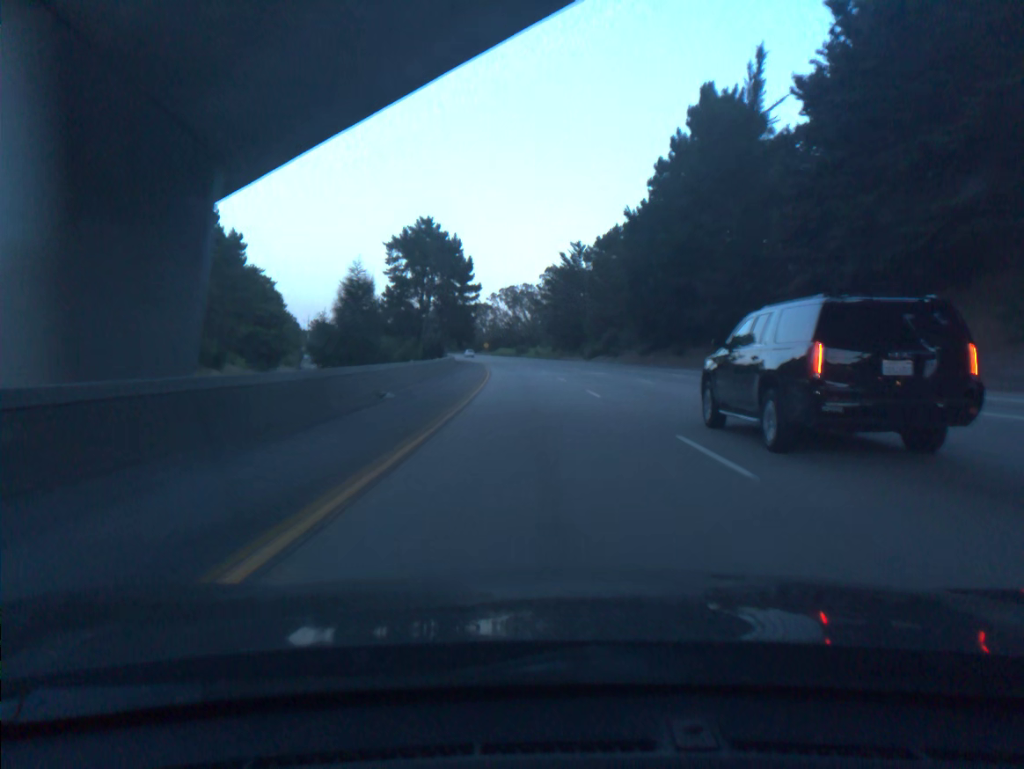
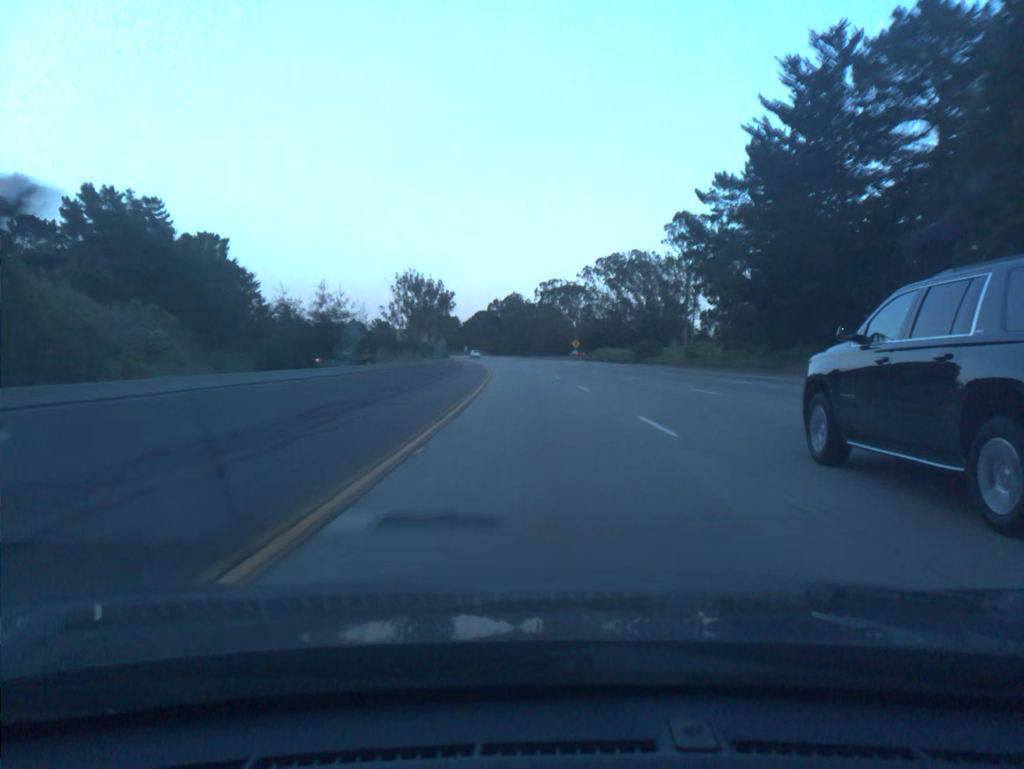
(-6.1, +97.8) m; -7°
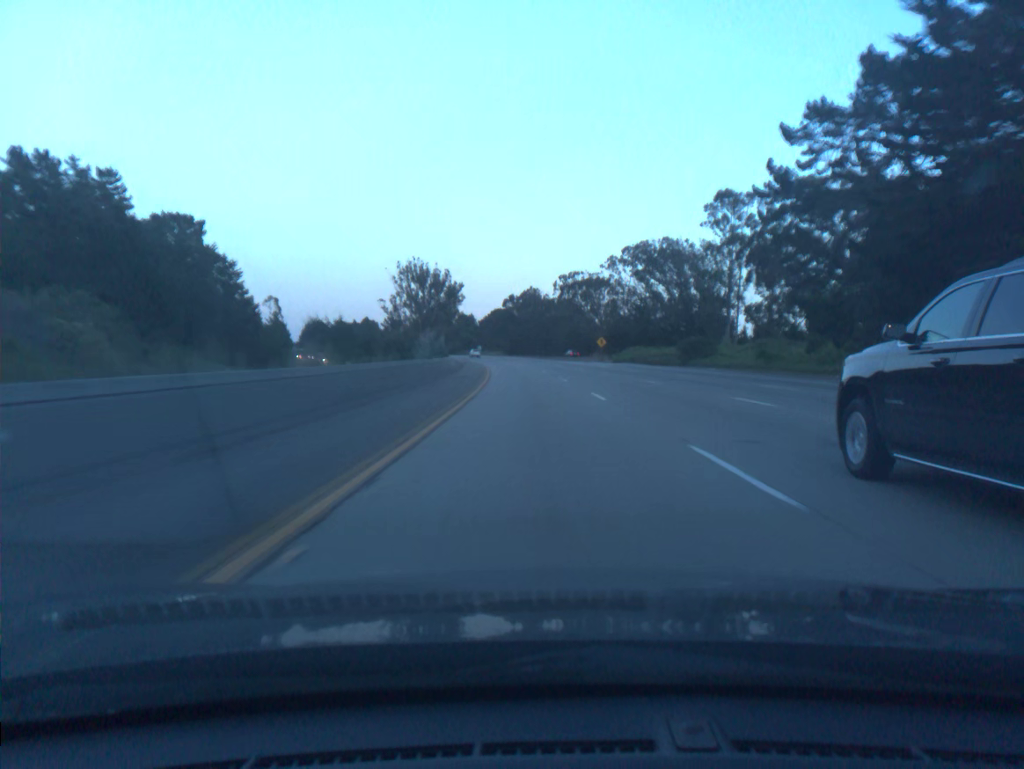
(-0.2, +19.6) m; -1°
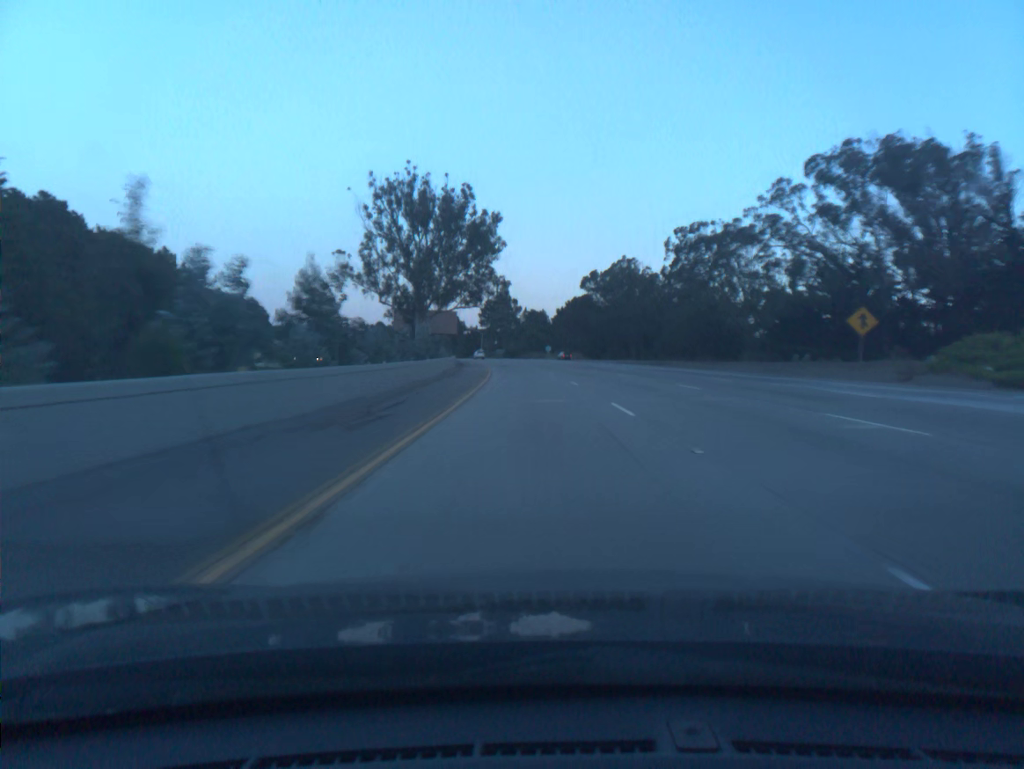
(-3.9, +78.5) m; -6°
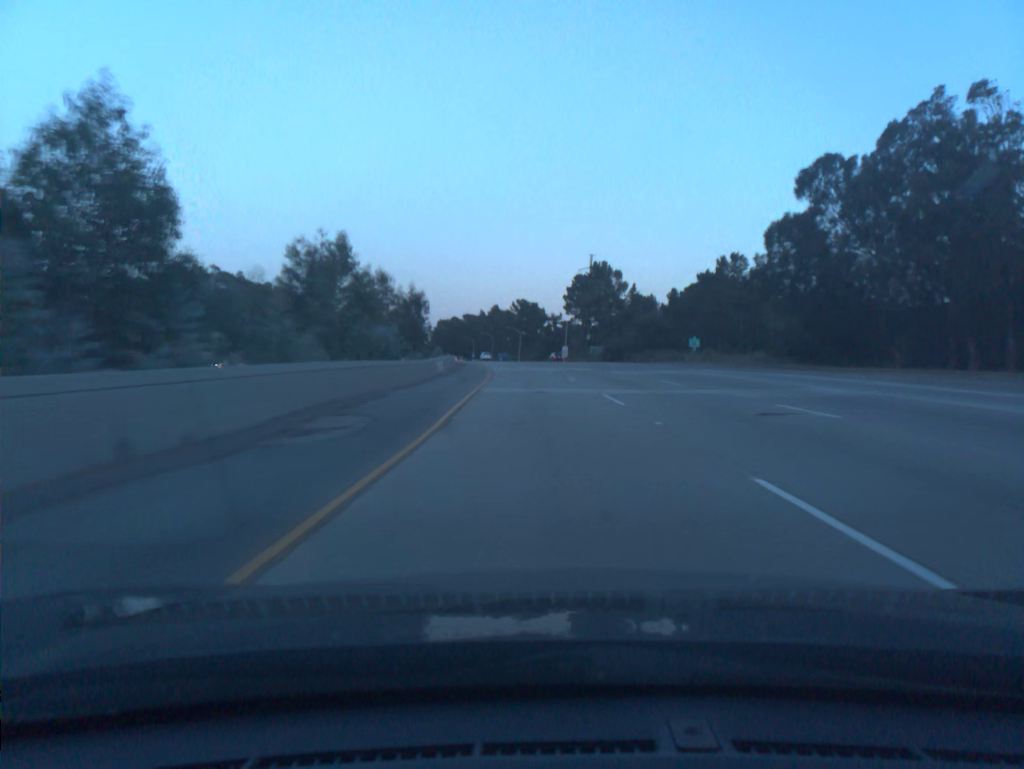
(-5.7, +98.0) m; -6°
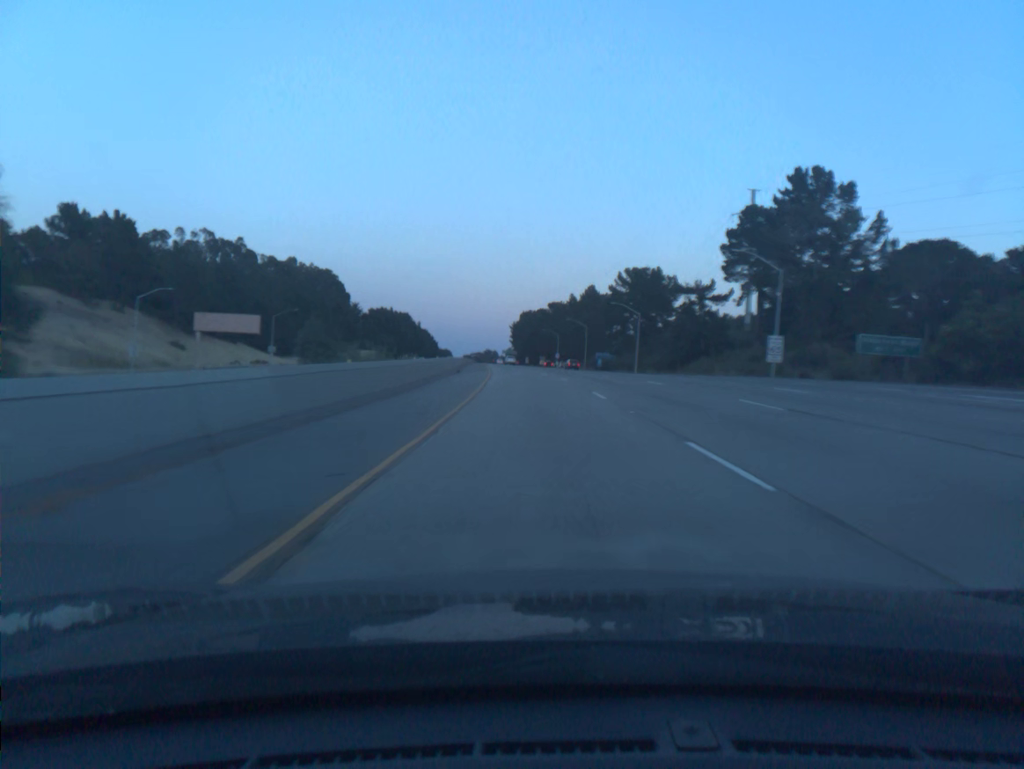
(-6.0, +97.9) m; -7°
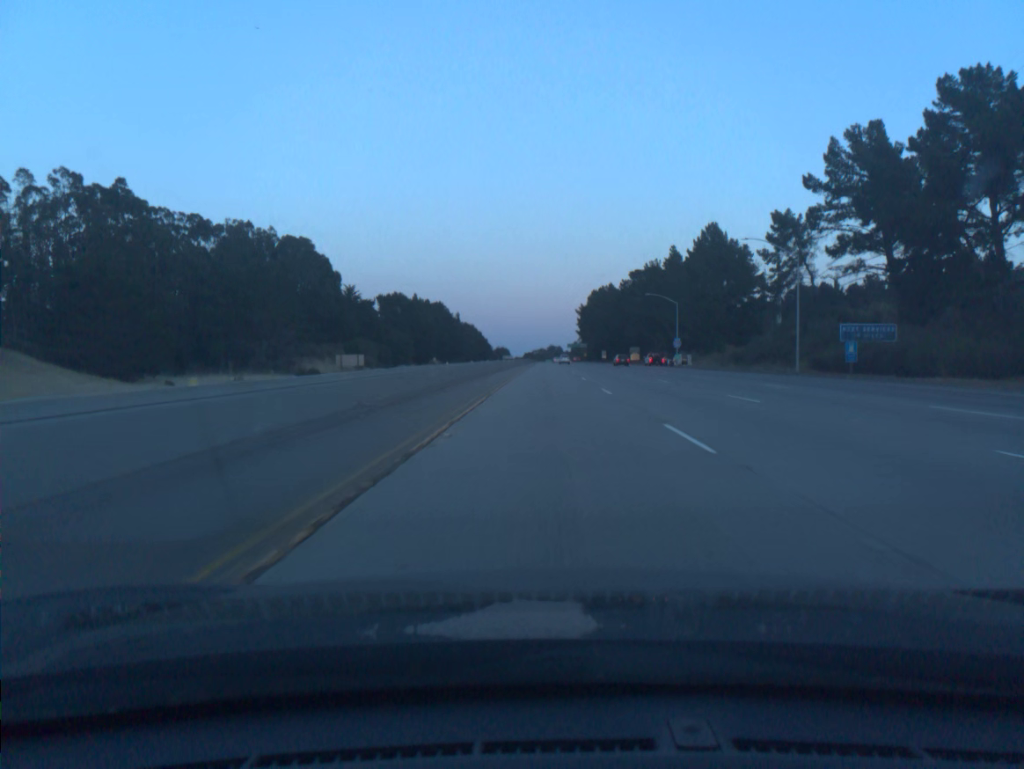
(-5.0, +98.7) m; -5°
